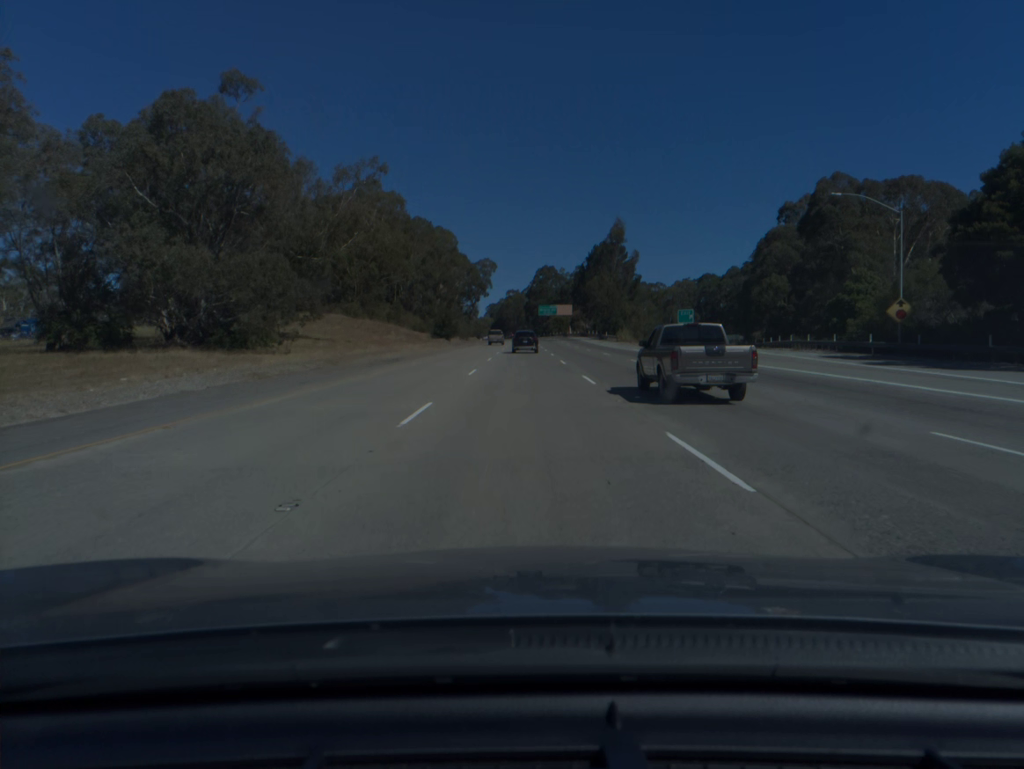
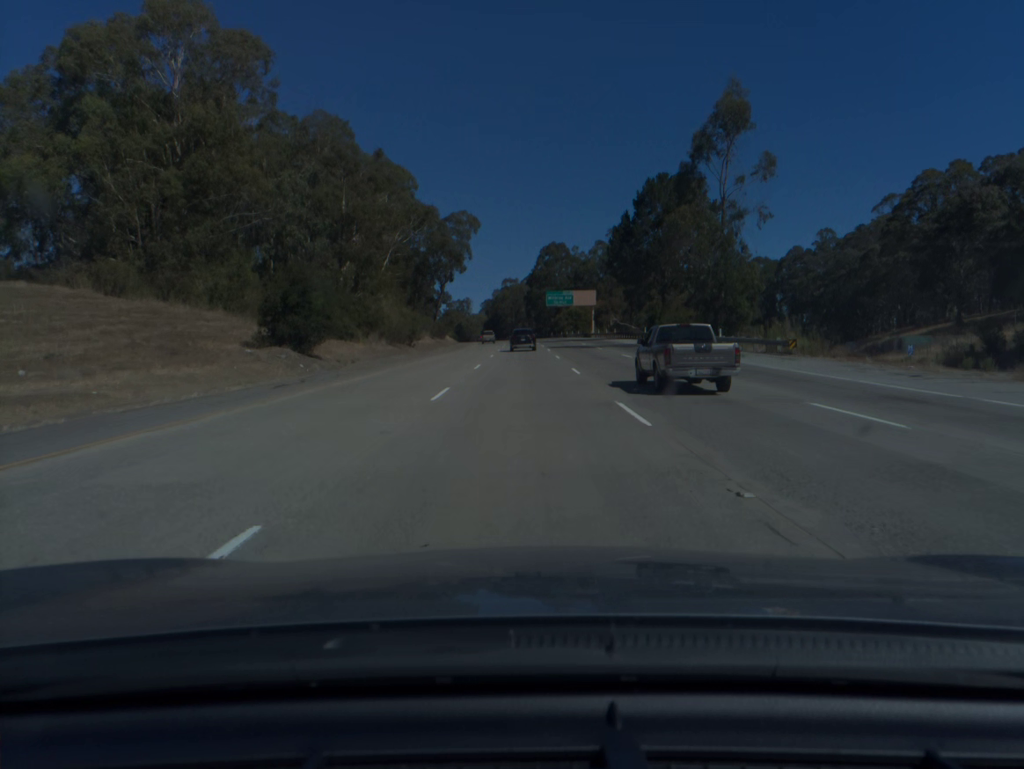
(0.0, +68.6) m; 0°
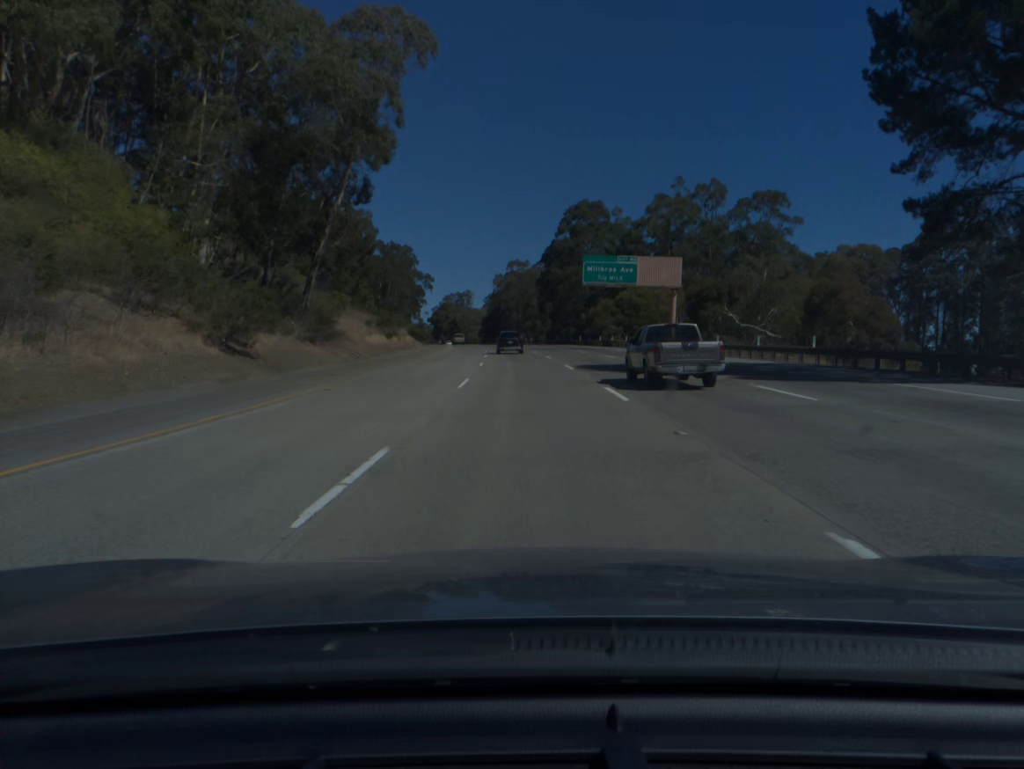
(-0.4, +68.9) m; -1°
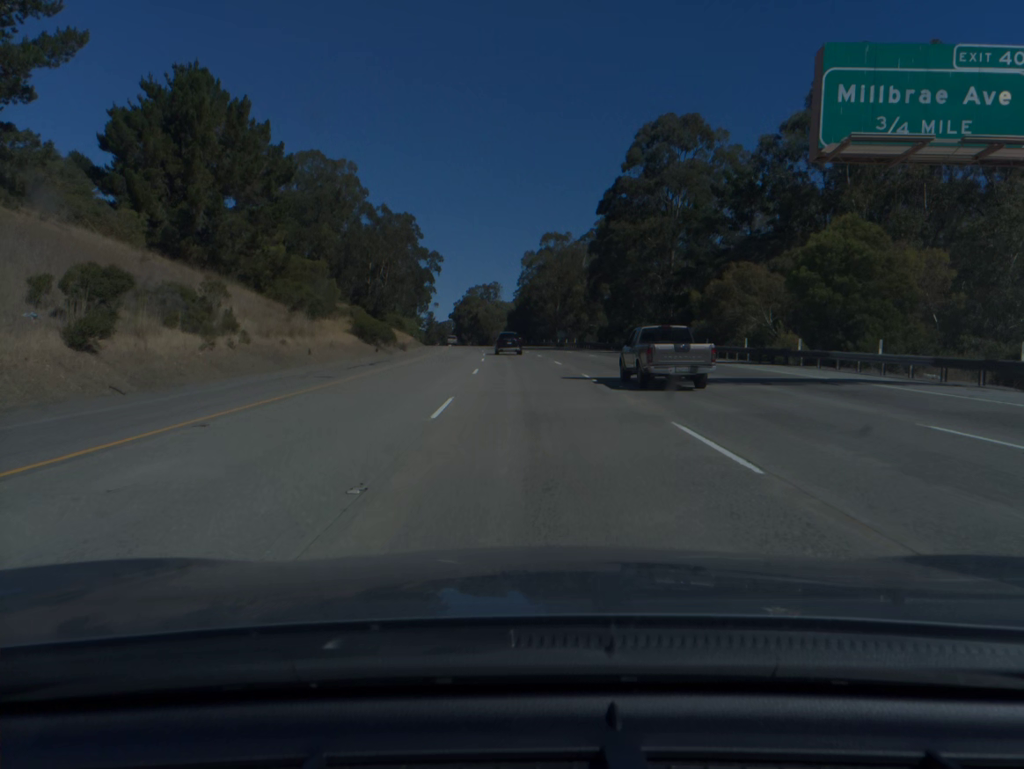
(-0.9, +51.7) m; -2°
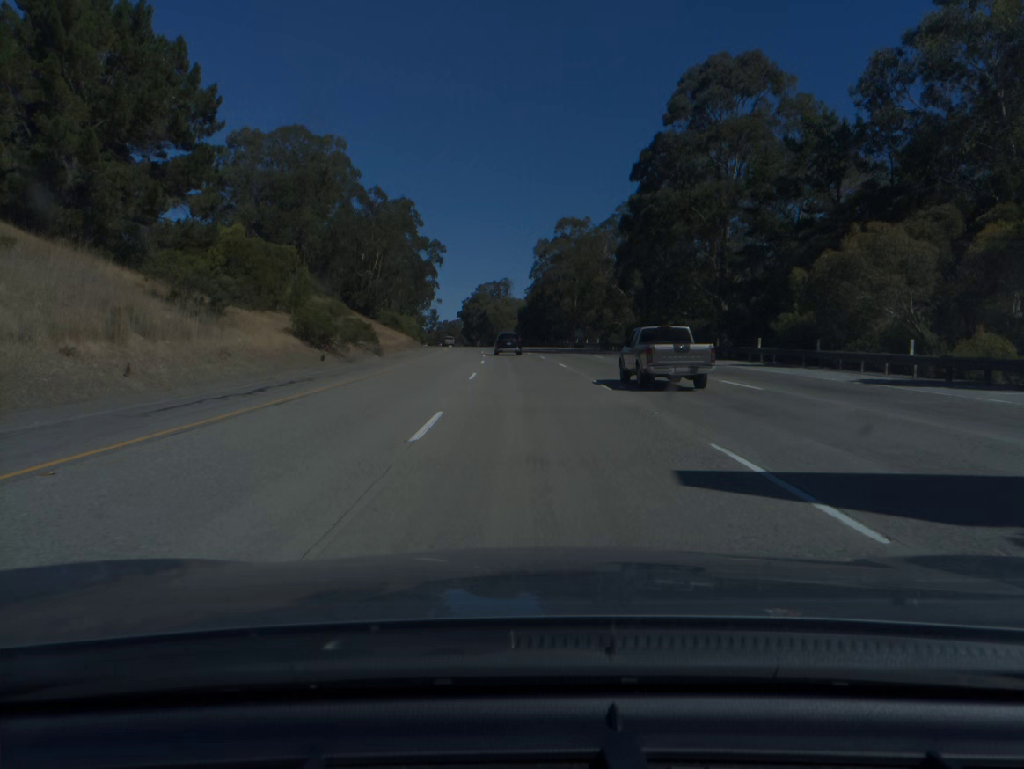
(-0.1, +17.3) m; -1°
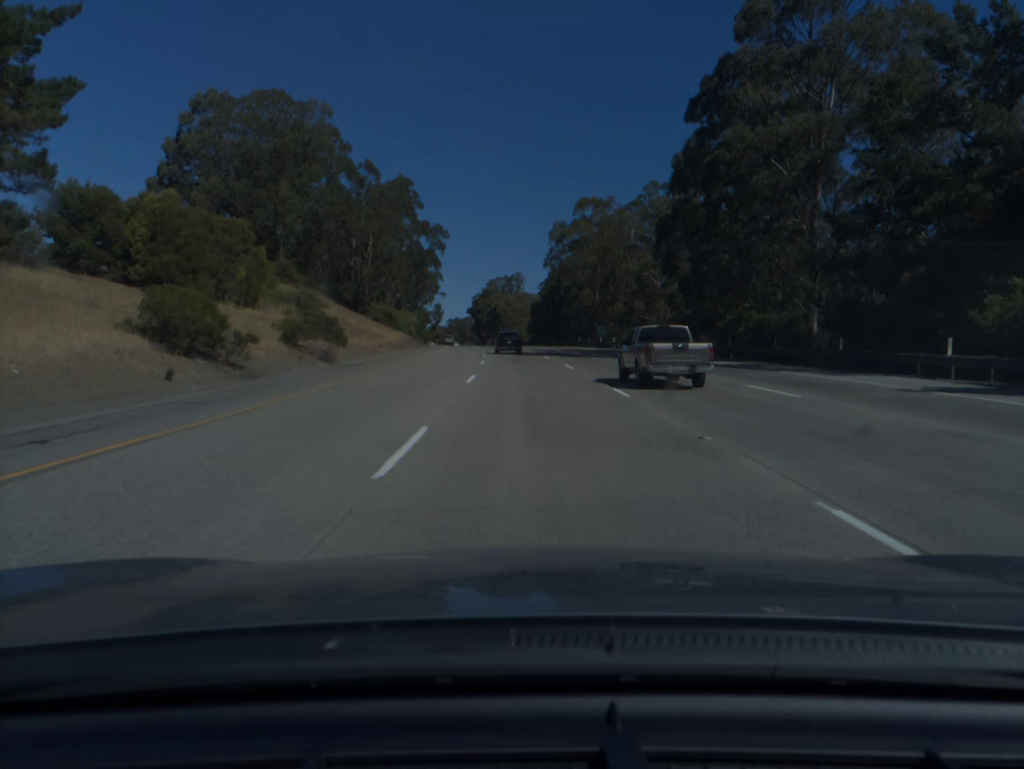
(-0.1, +17.3) m; -1°
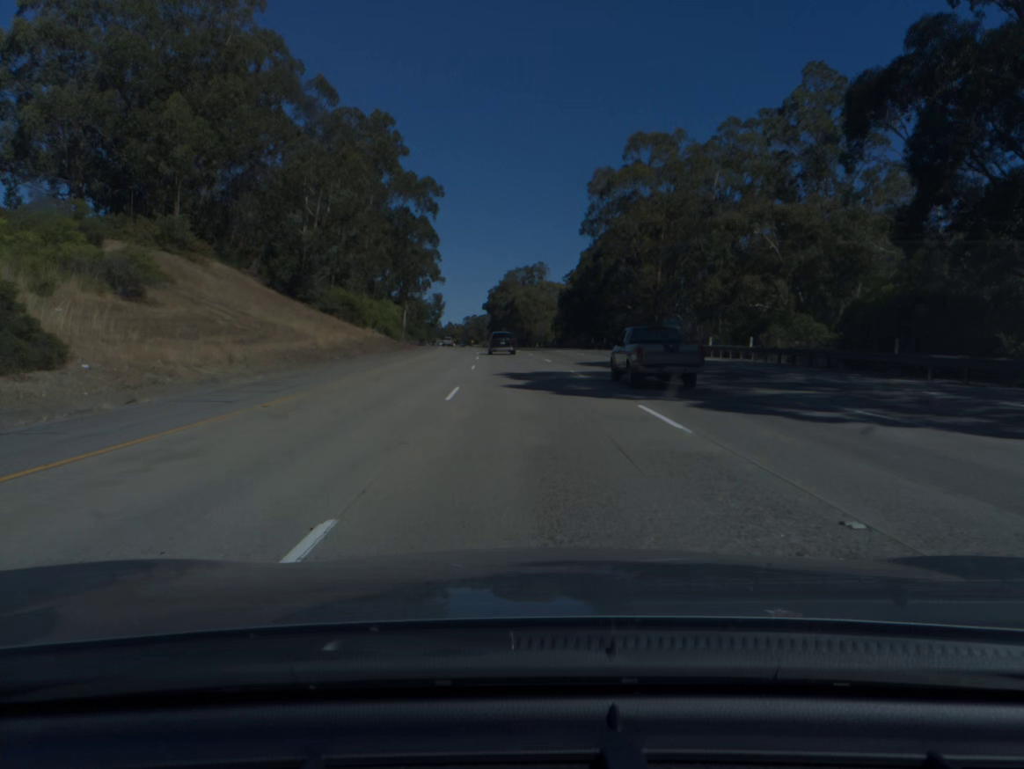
(-0.5, +34.6) m; -2°
